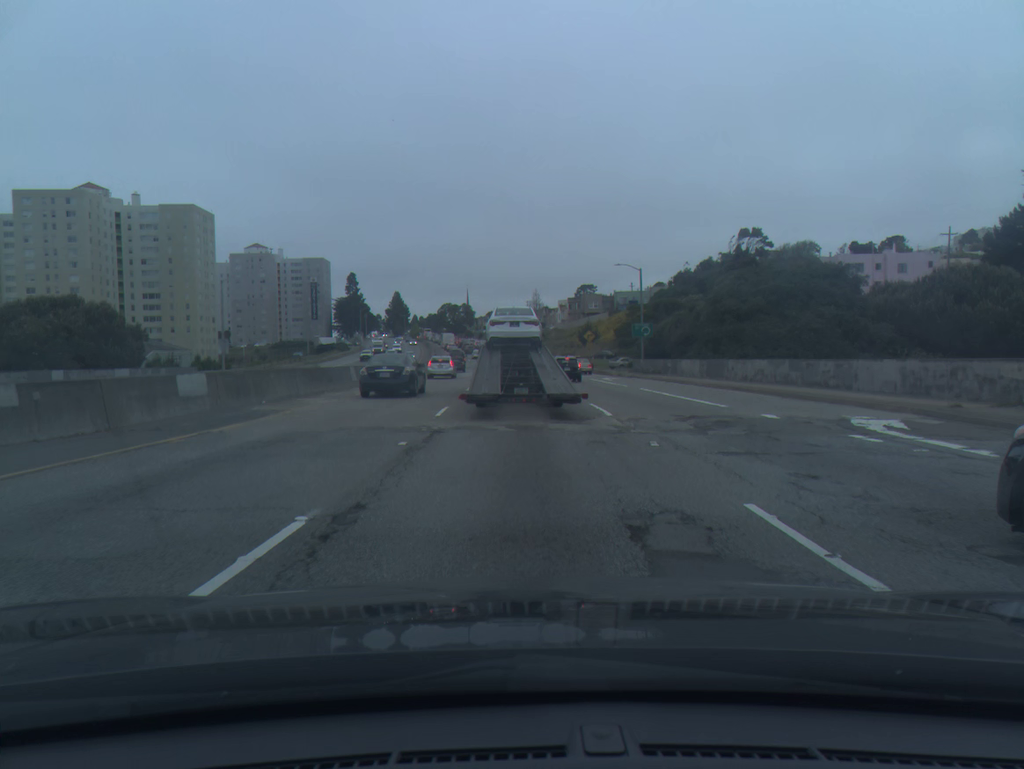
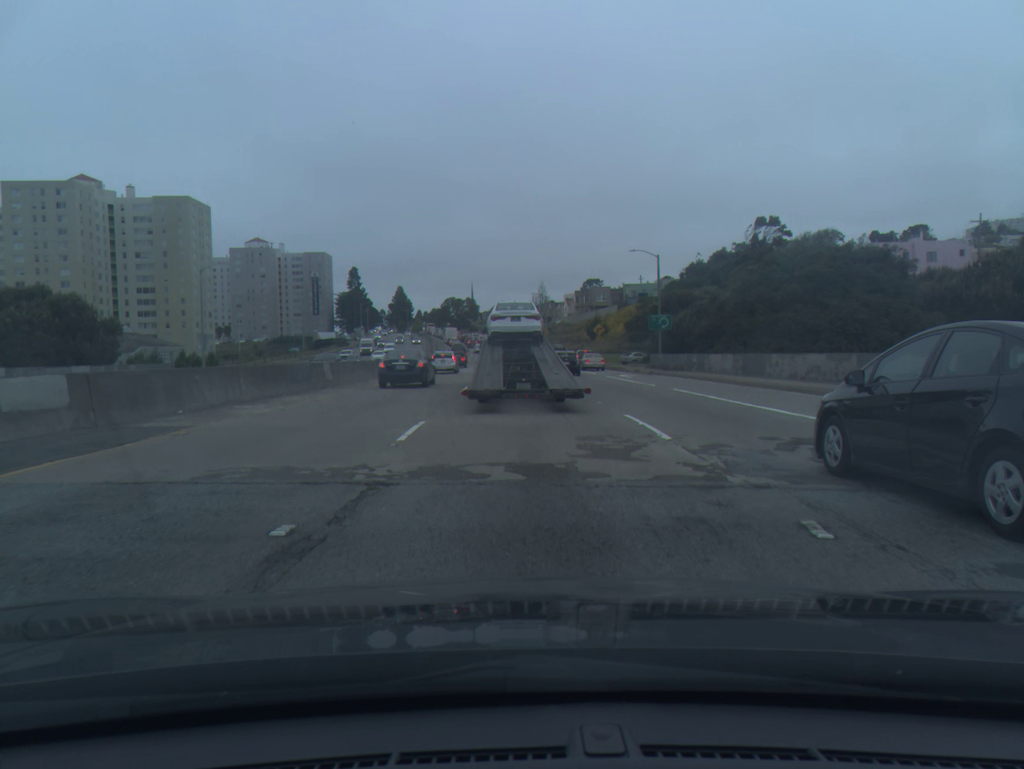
(0.0, +6.0) m; -1°
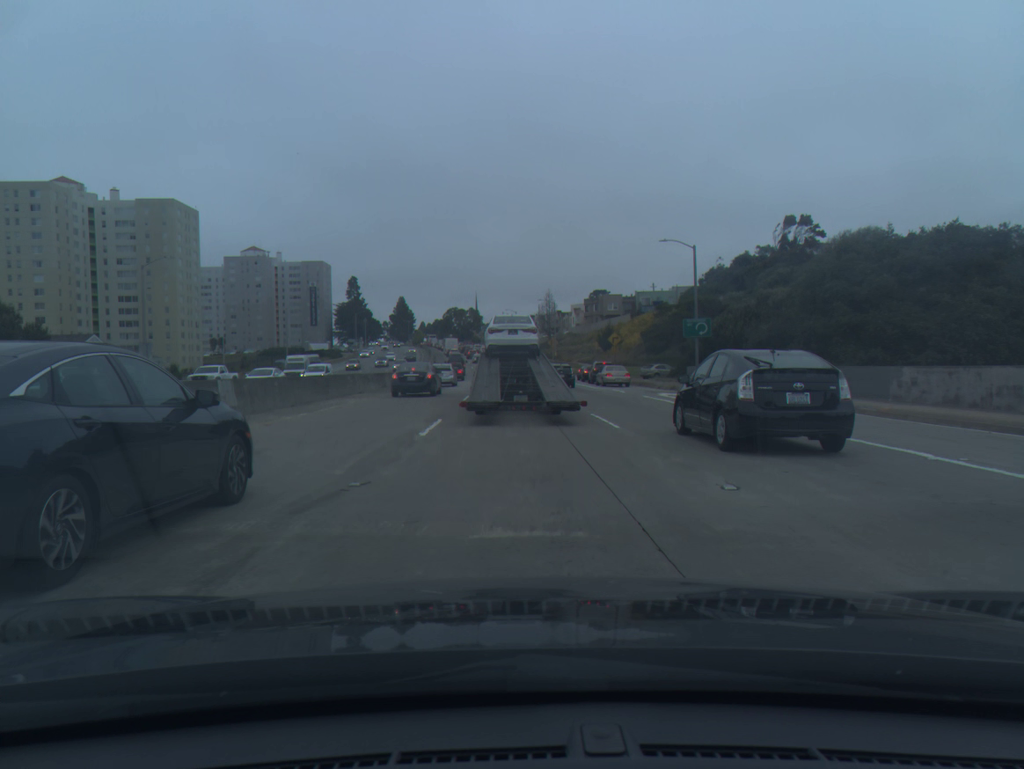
(0.0, +11.5) m; 0°
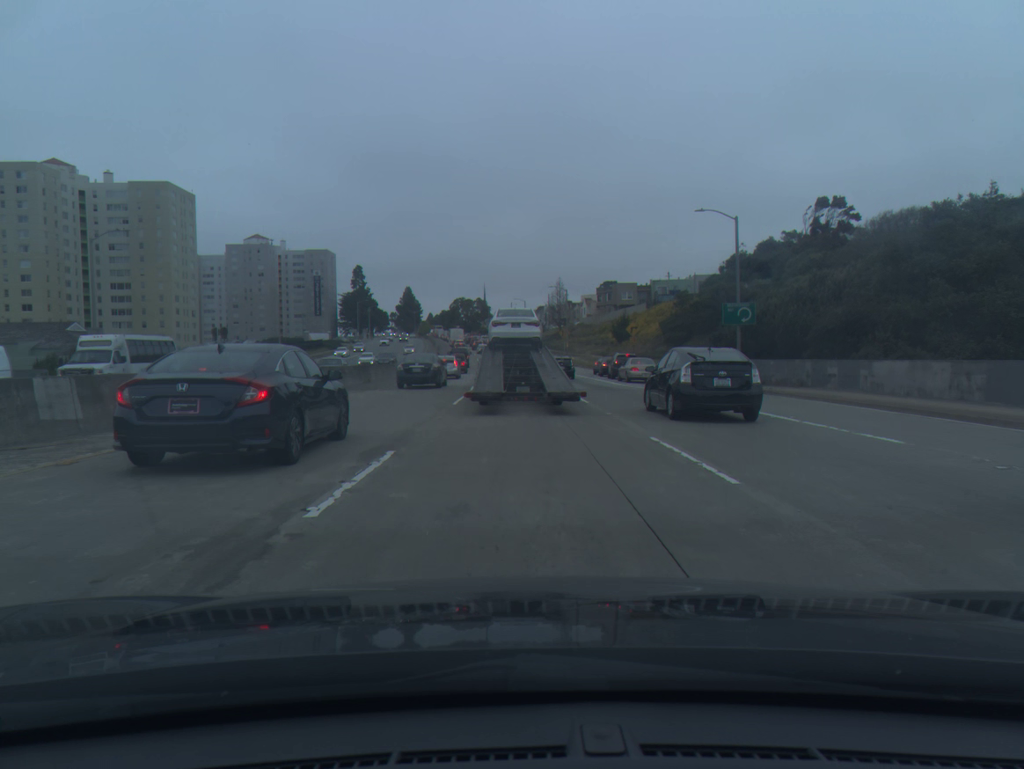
(0.0, +7.9) m; -1°
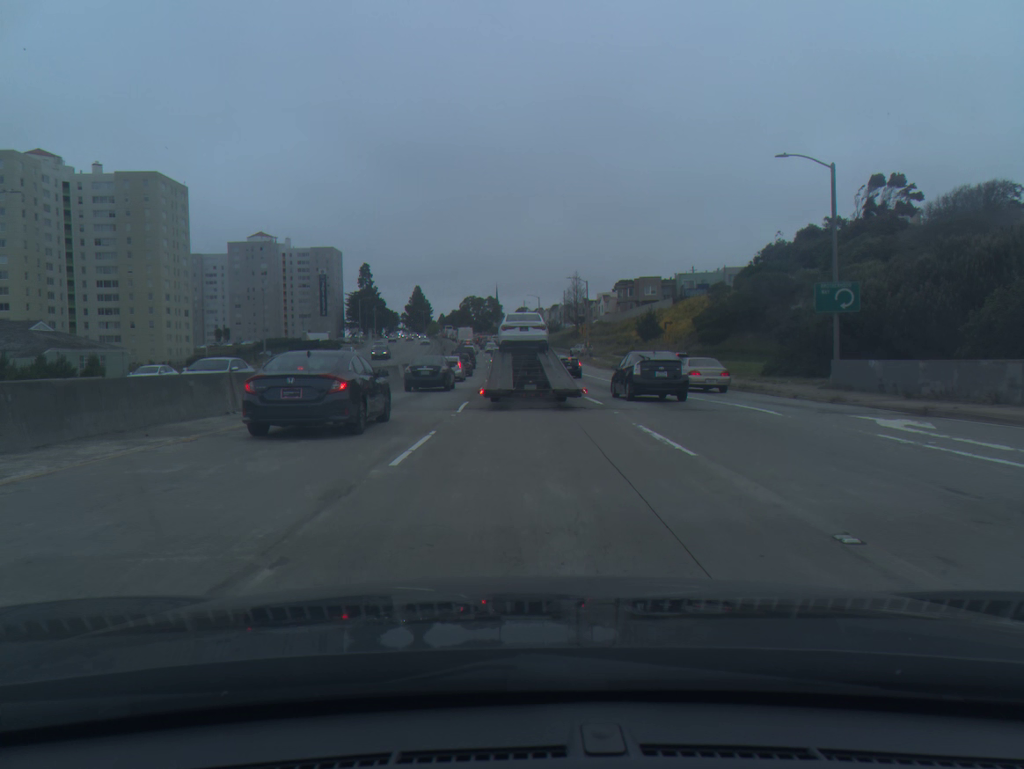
(0.0, +12.0) m; 0°
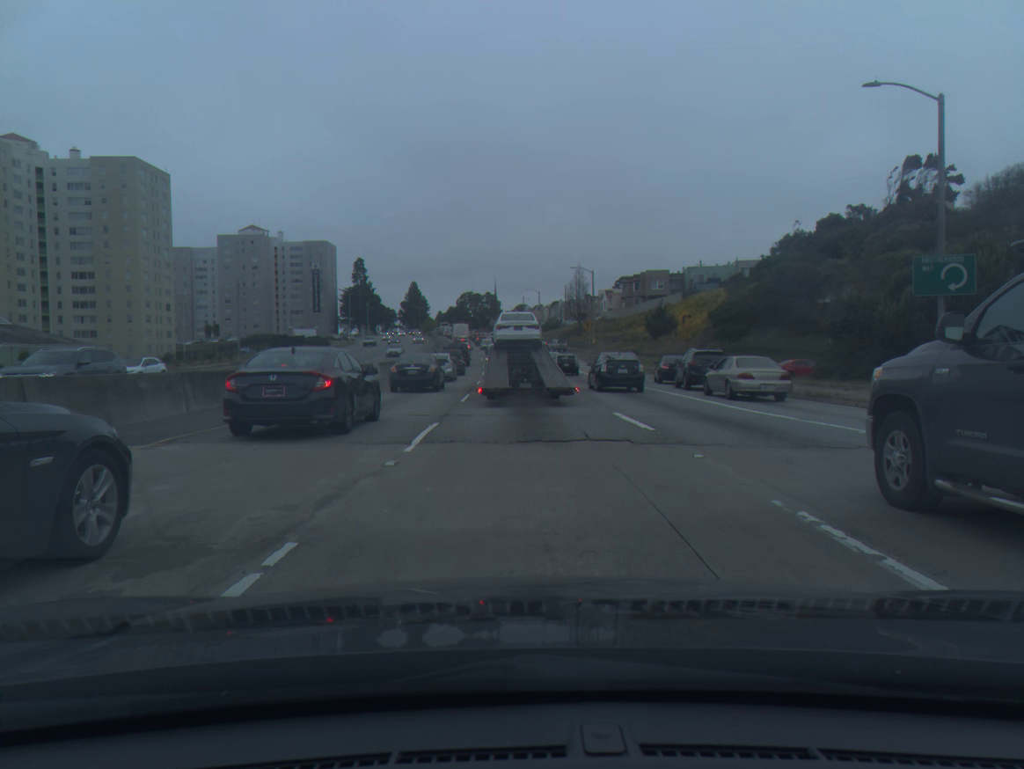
(0.0, +8.2) m; -1°
